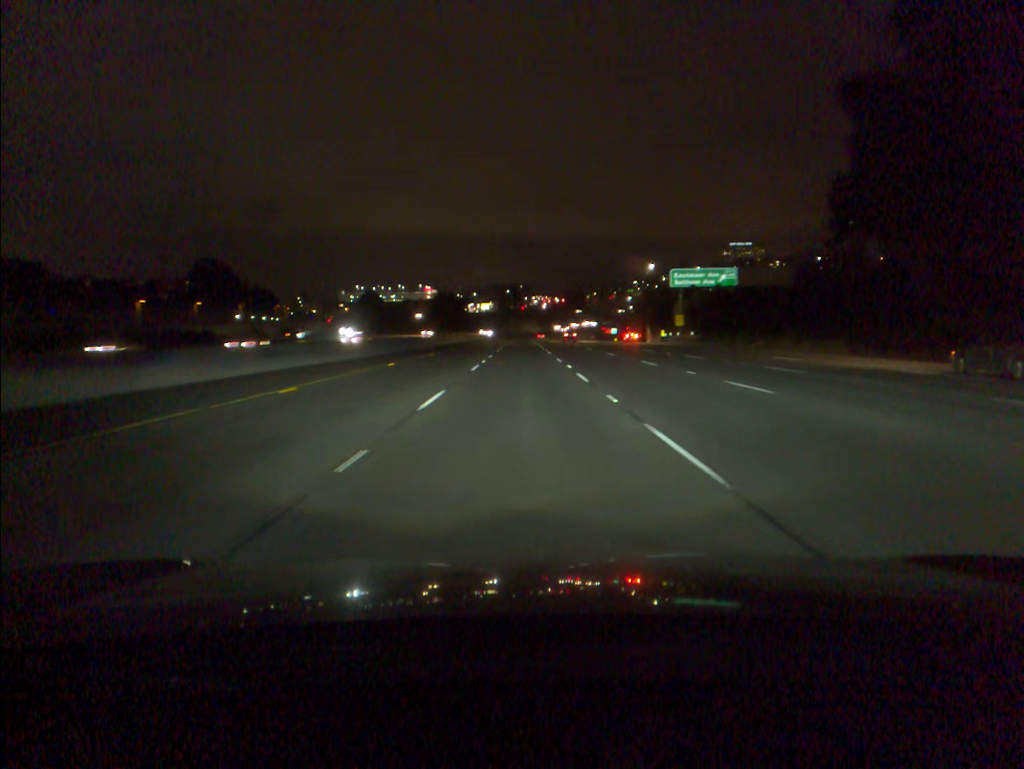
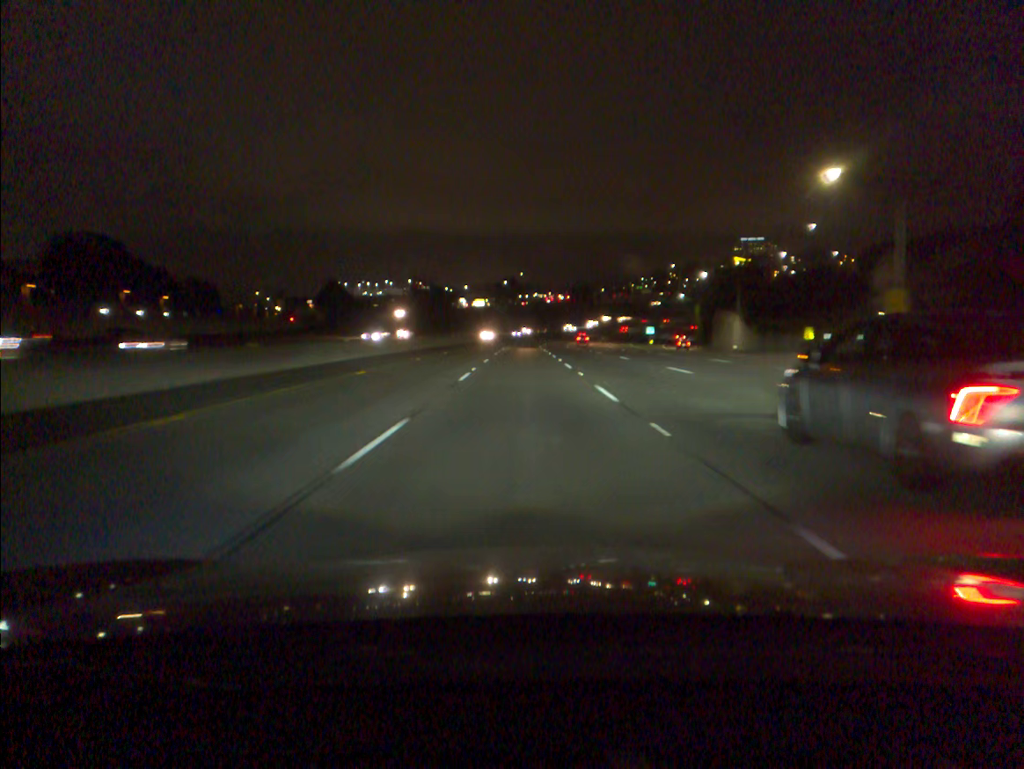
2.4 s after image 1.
(0.0, +64.7) m; 0°
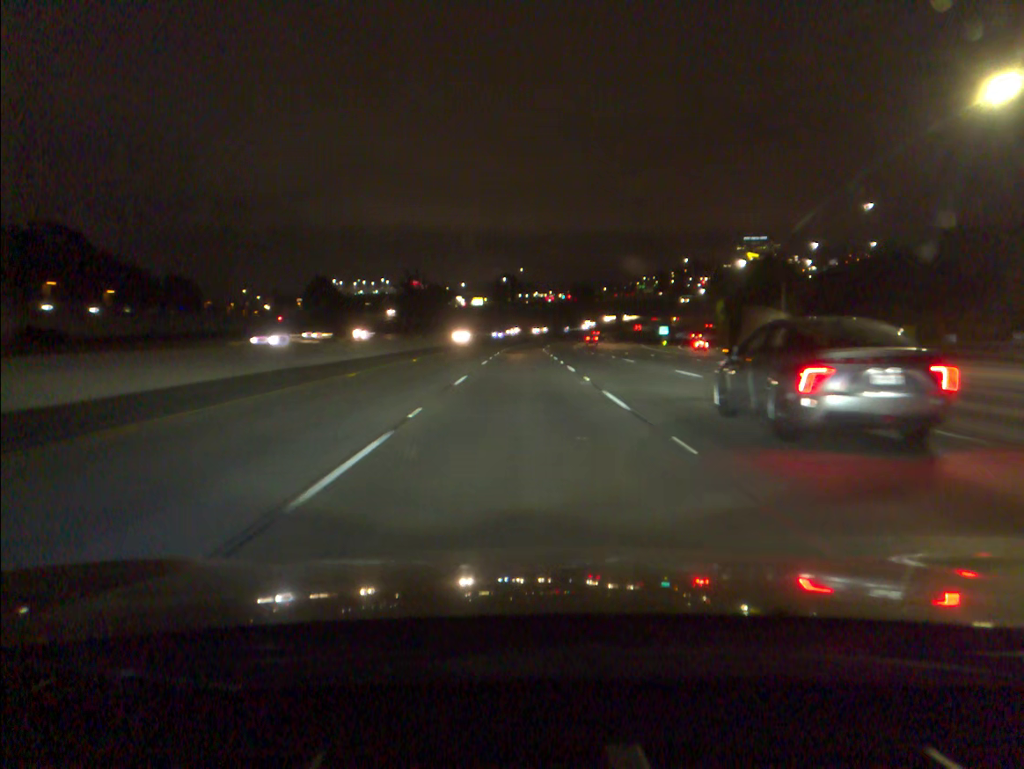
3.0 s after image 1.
(0.0, +16.3) m; 0°
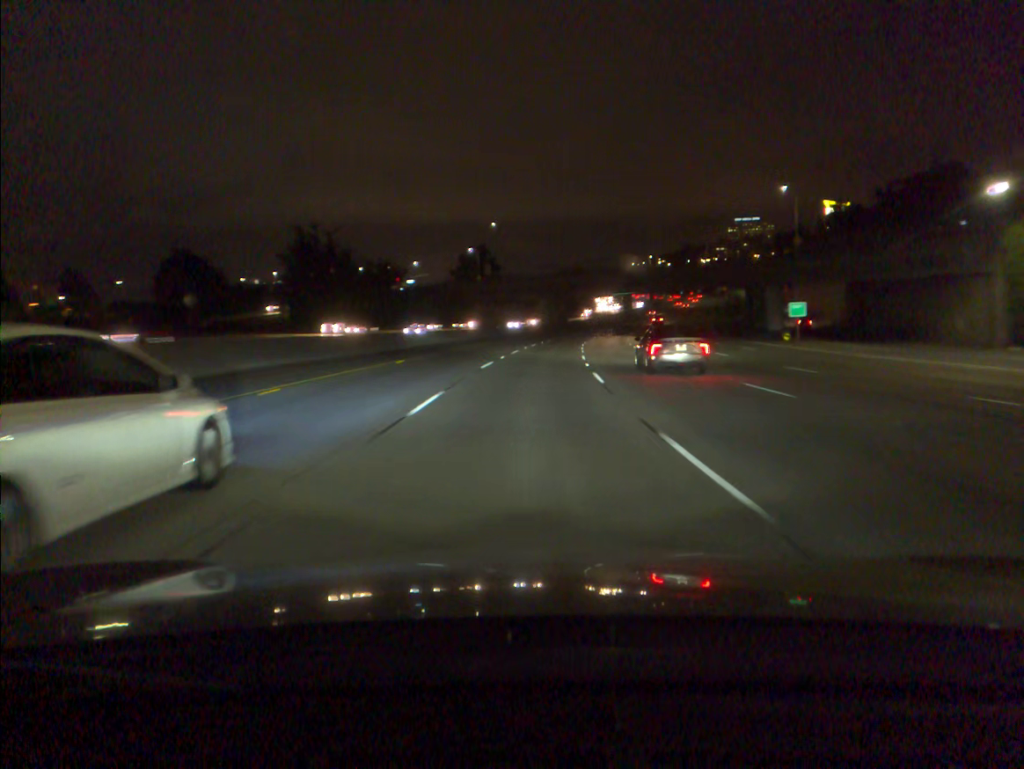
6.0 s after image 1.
(+0.6, +81.3) m; +2°
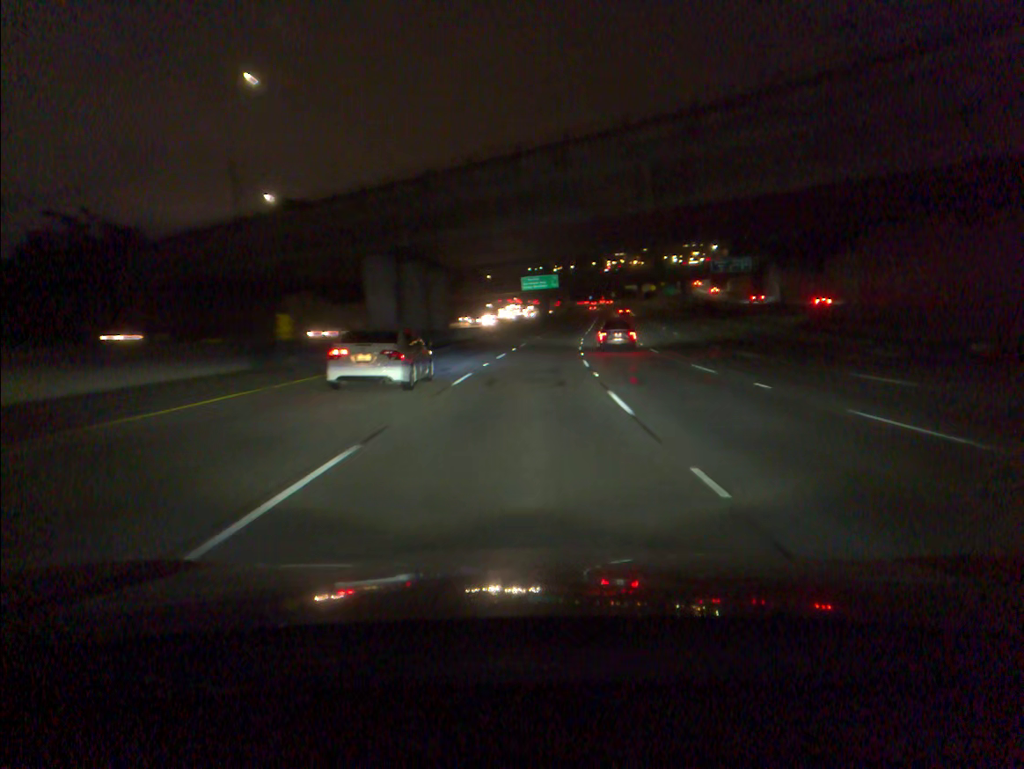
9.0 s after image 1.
(+5.3, +80.7) m; +8°
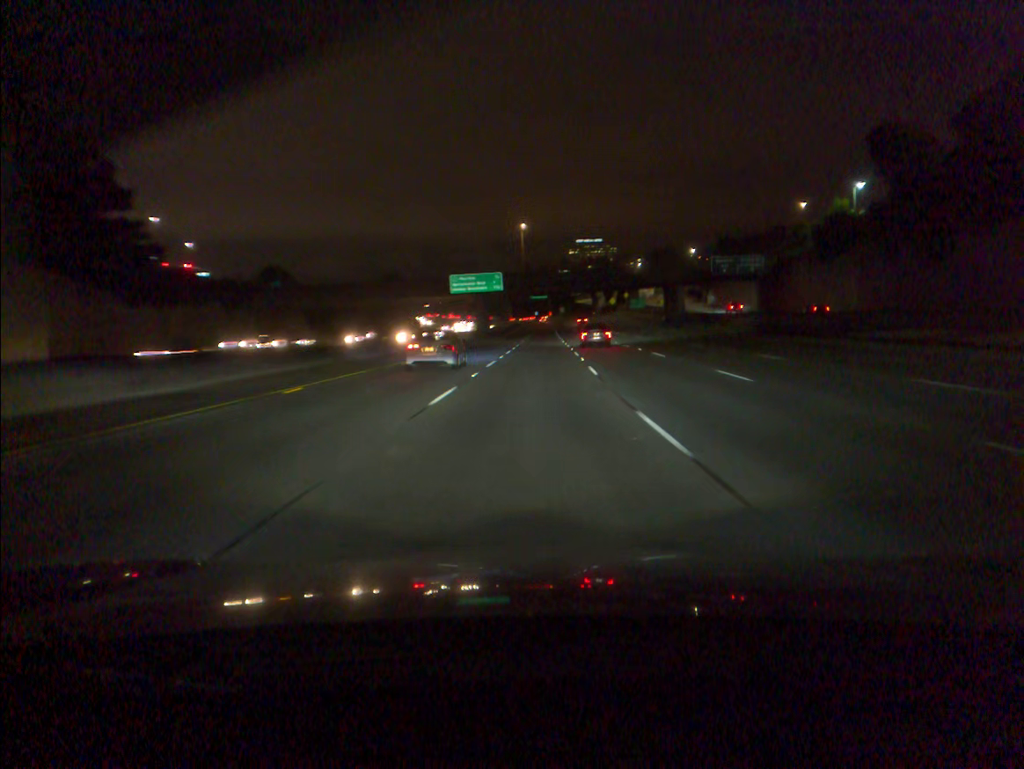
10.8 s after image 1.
(+1.7, +48.0) m; +4°
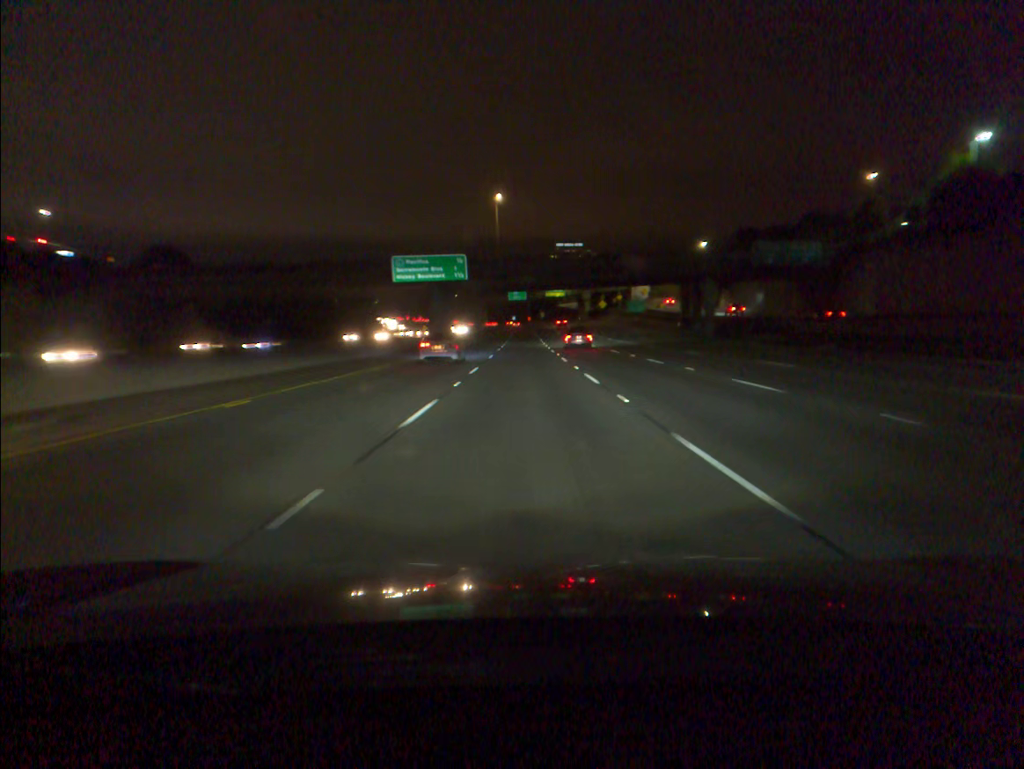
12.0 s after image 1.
(+0.6, +32.0) m; +2°
